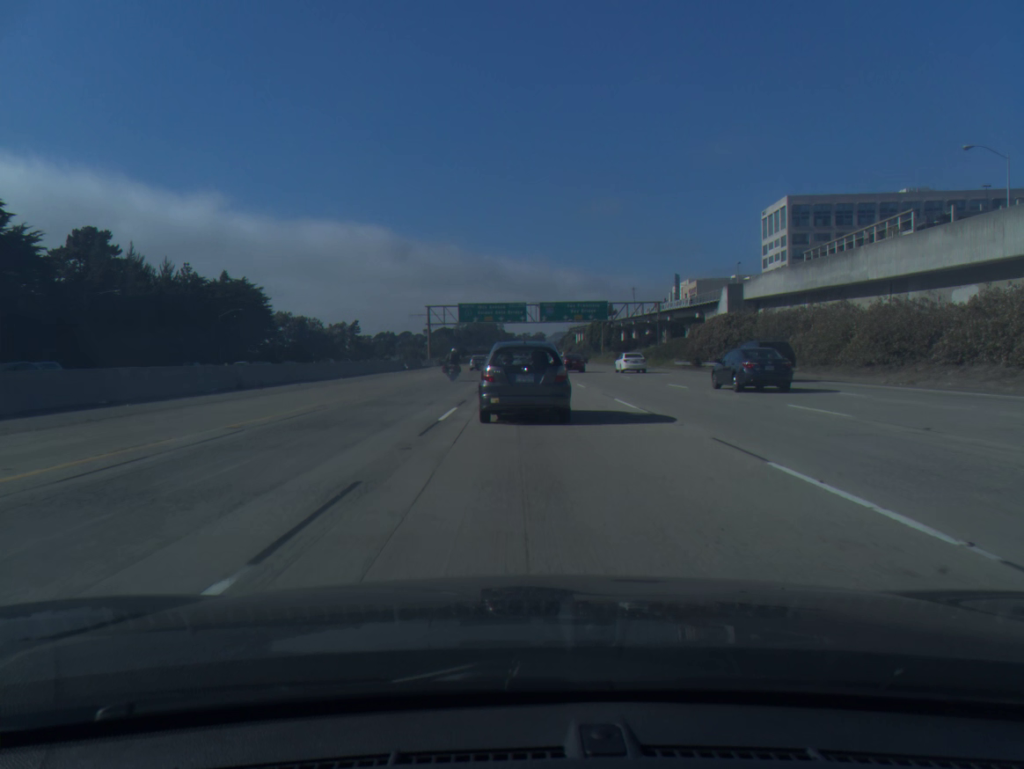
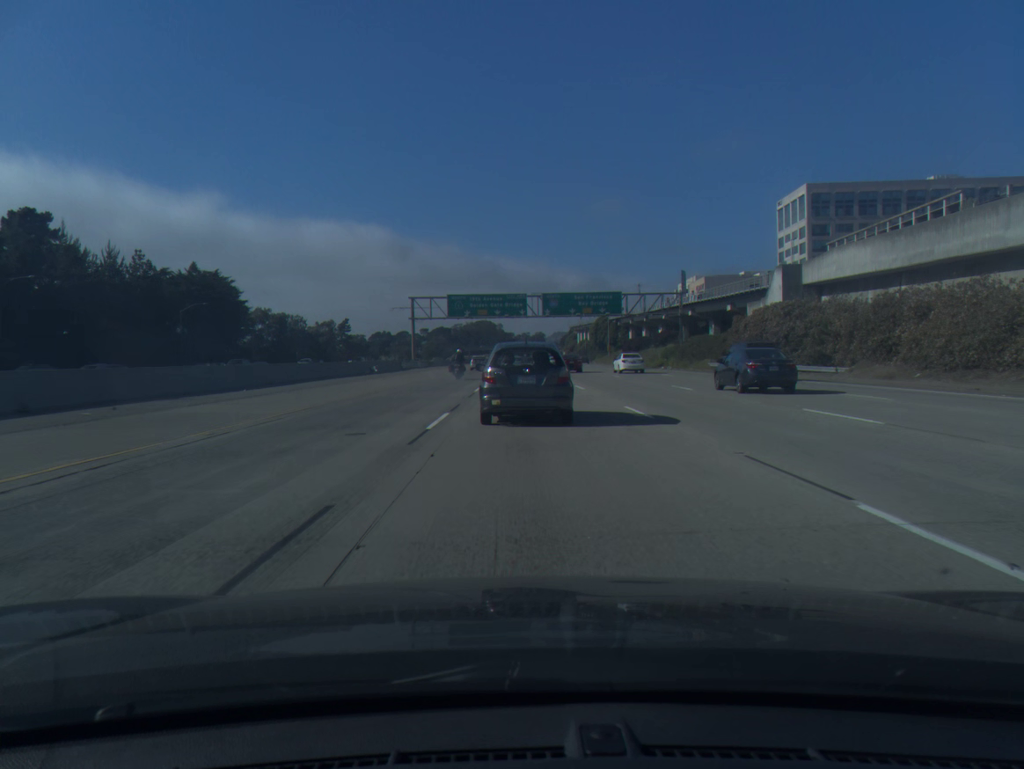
(0.0, +16.0) m; 0°
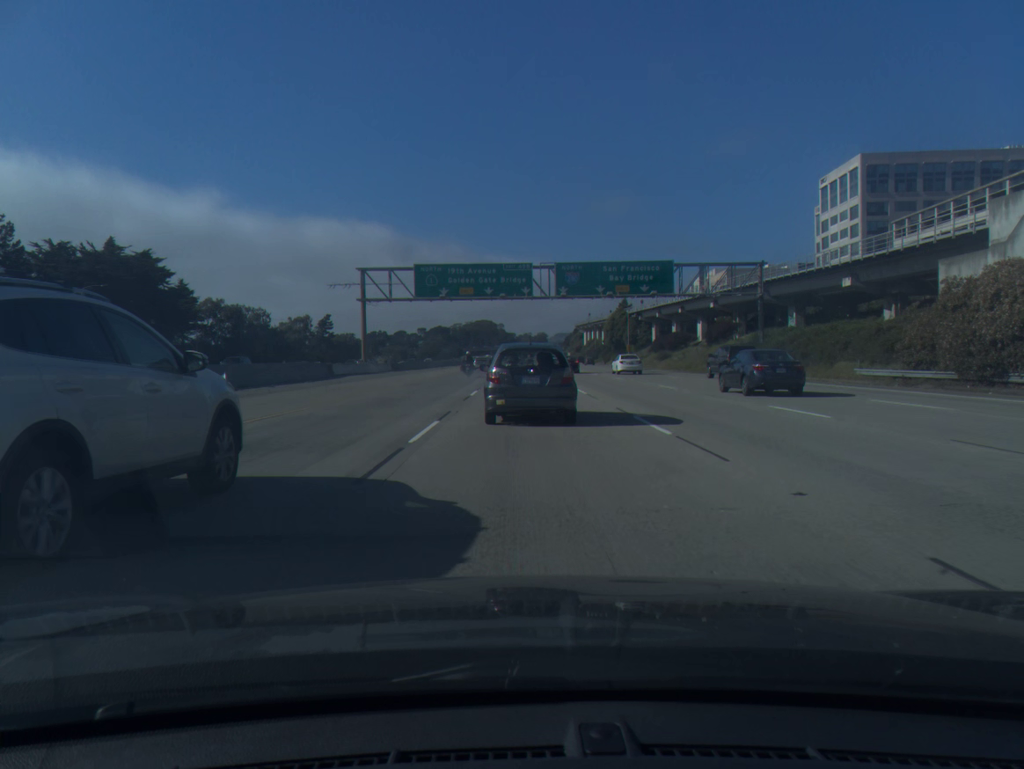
(0.0, +31.5) m; 0°
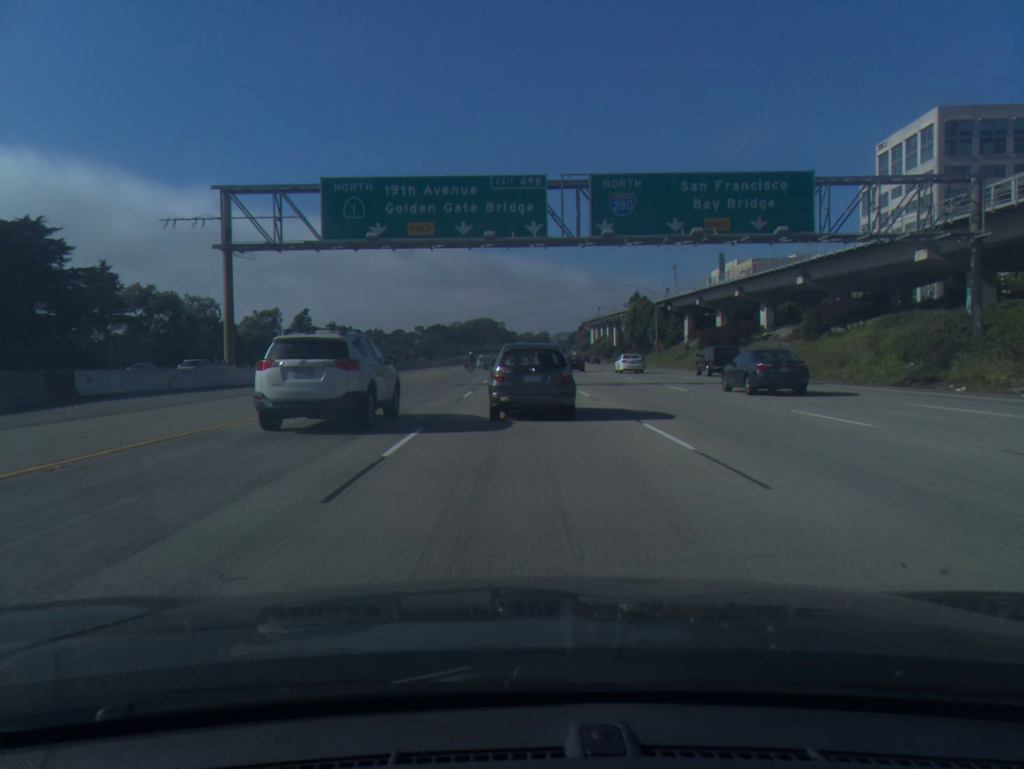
(0.0, +31.1) m; 0°
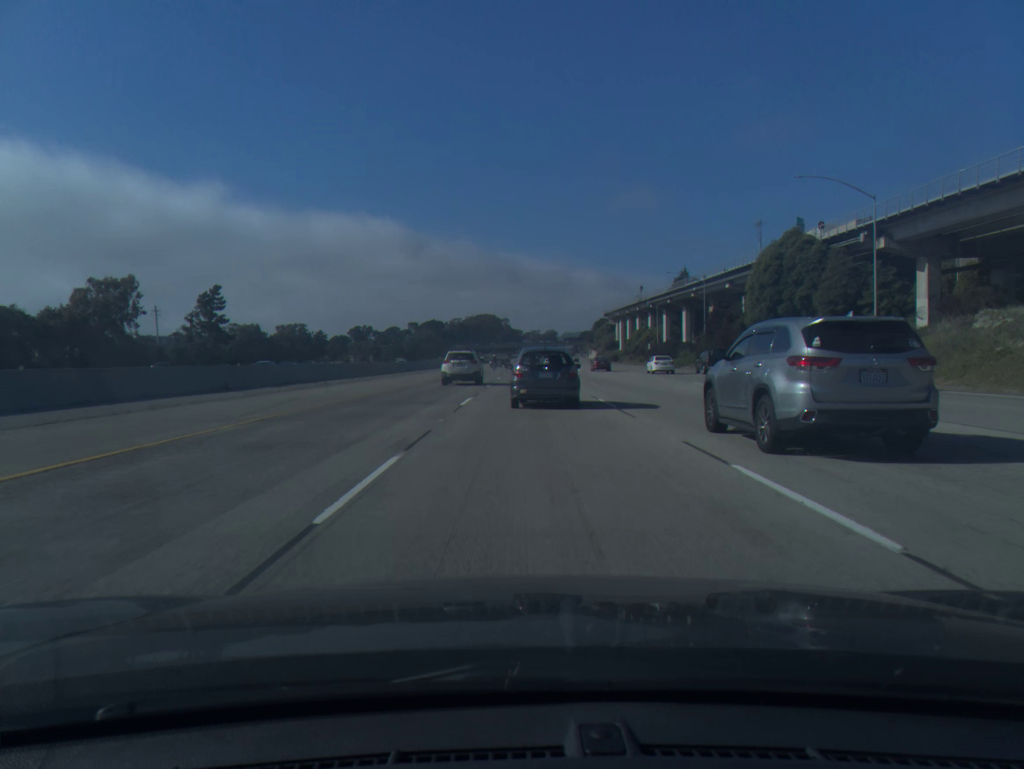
(-0.5, +76.6) m; 0°
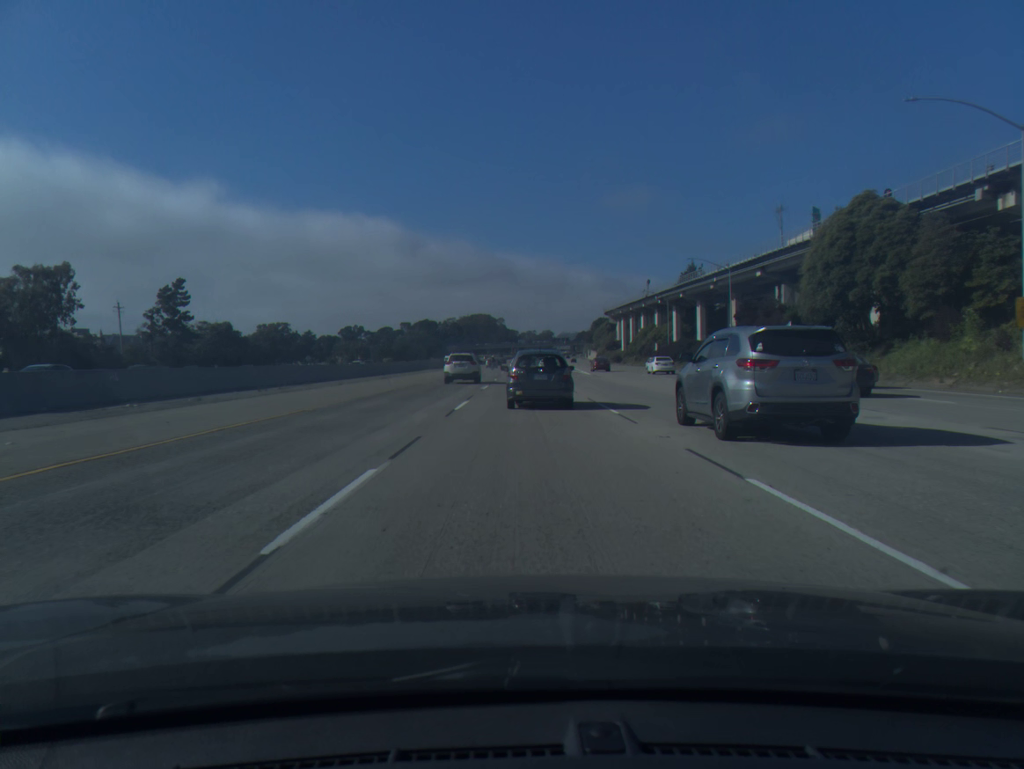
(0.0, +15.4) m; 0°
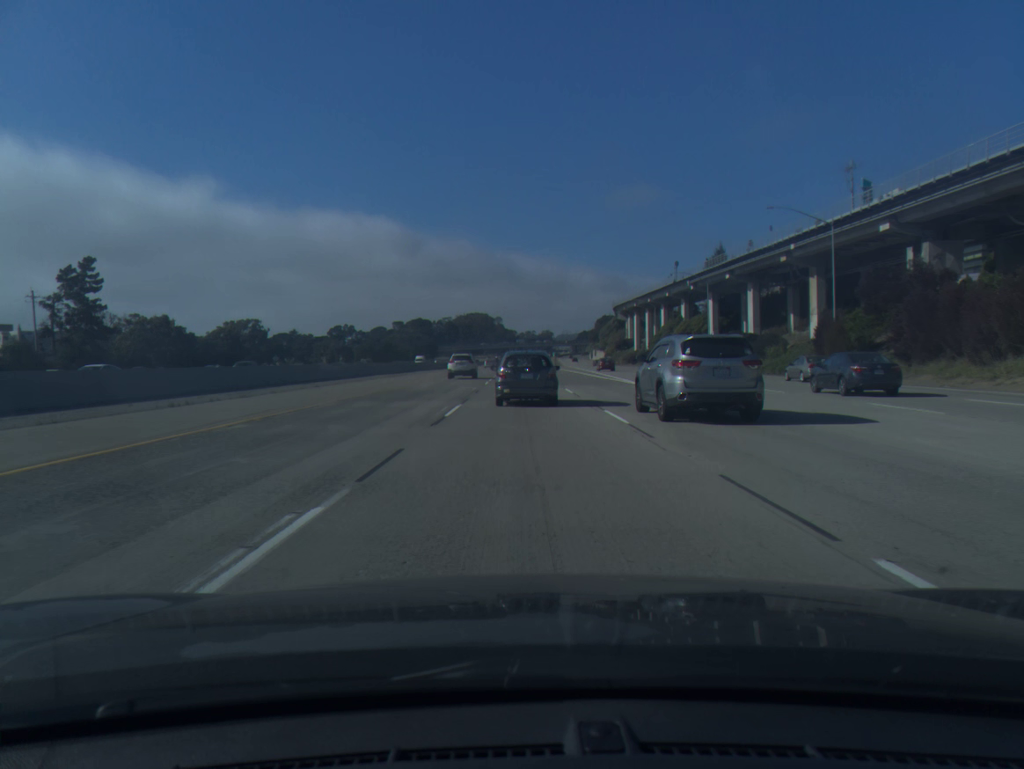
(+0.1, +31.3) m; 0°
